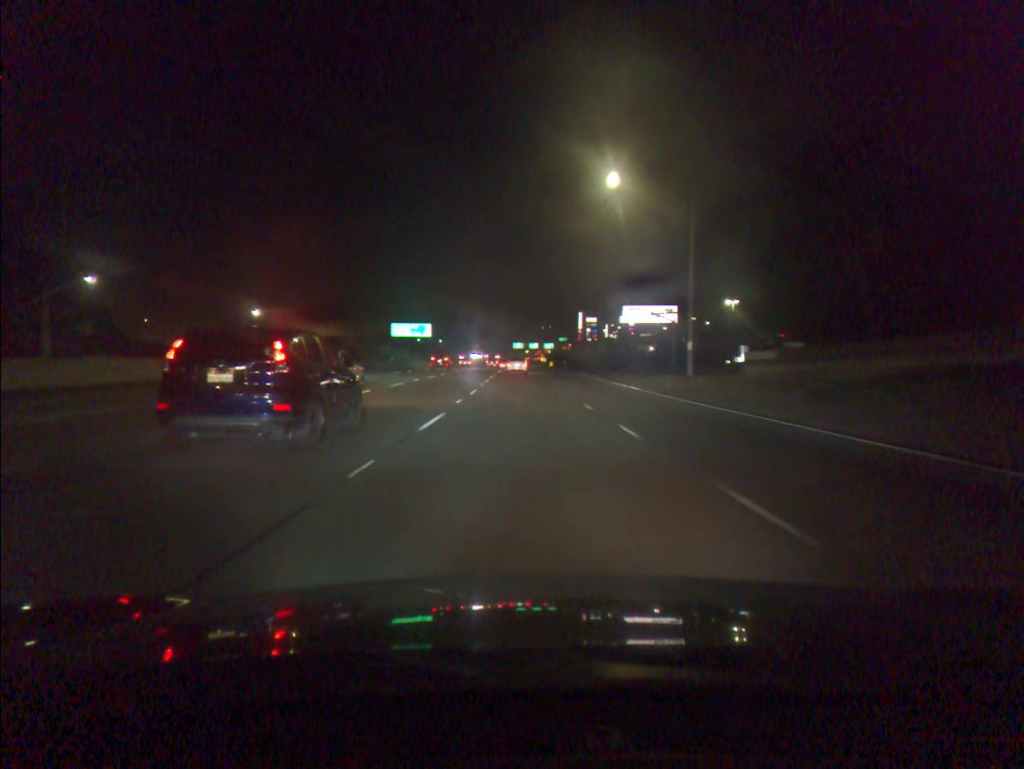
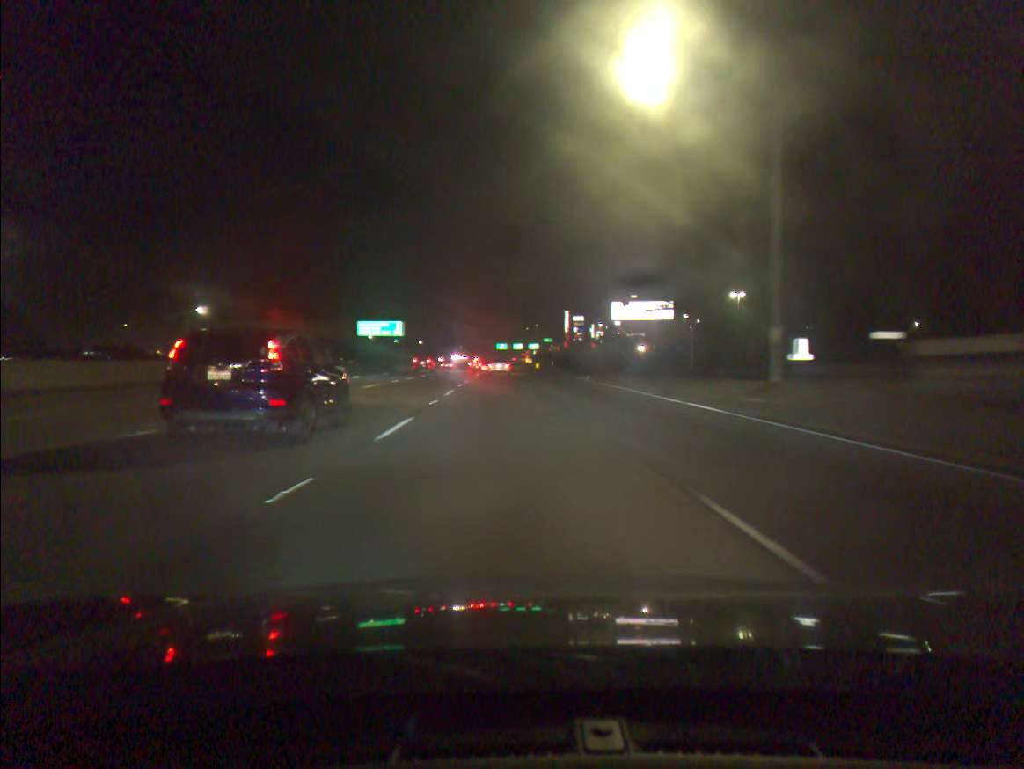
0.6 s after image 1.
(+0.1, +15.9) m; +1°
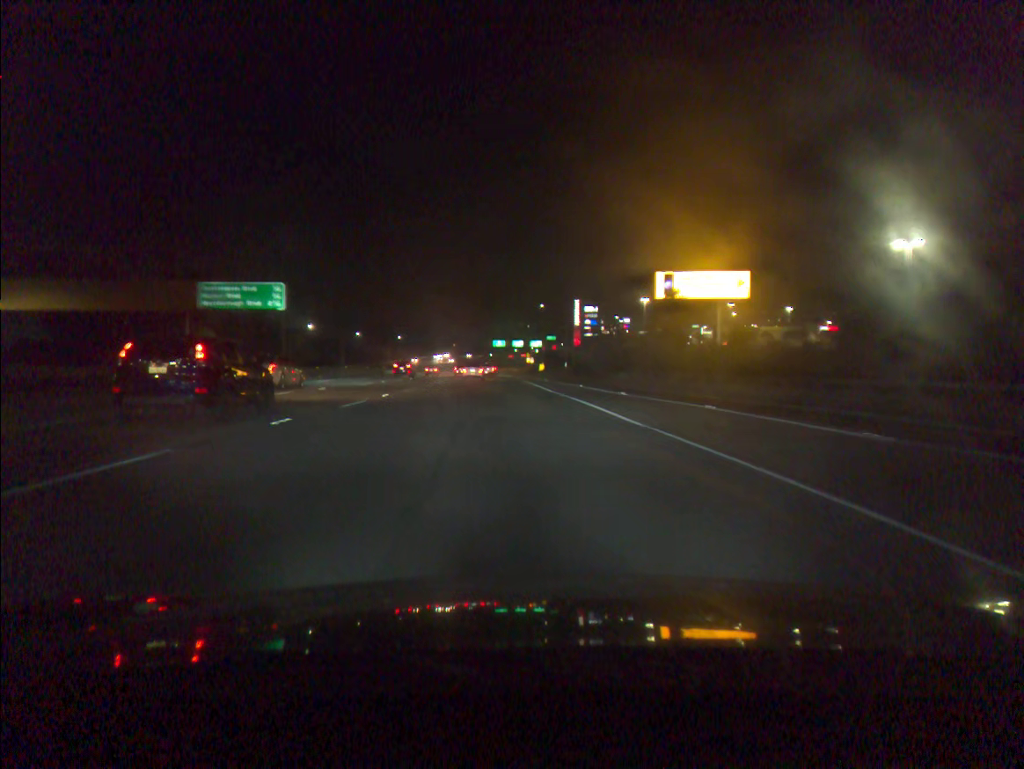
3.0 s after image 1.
(+1.0, +64.5) m; 0°
